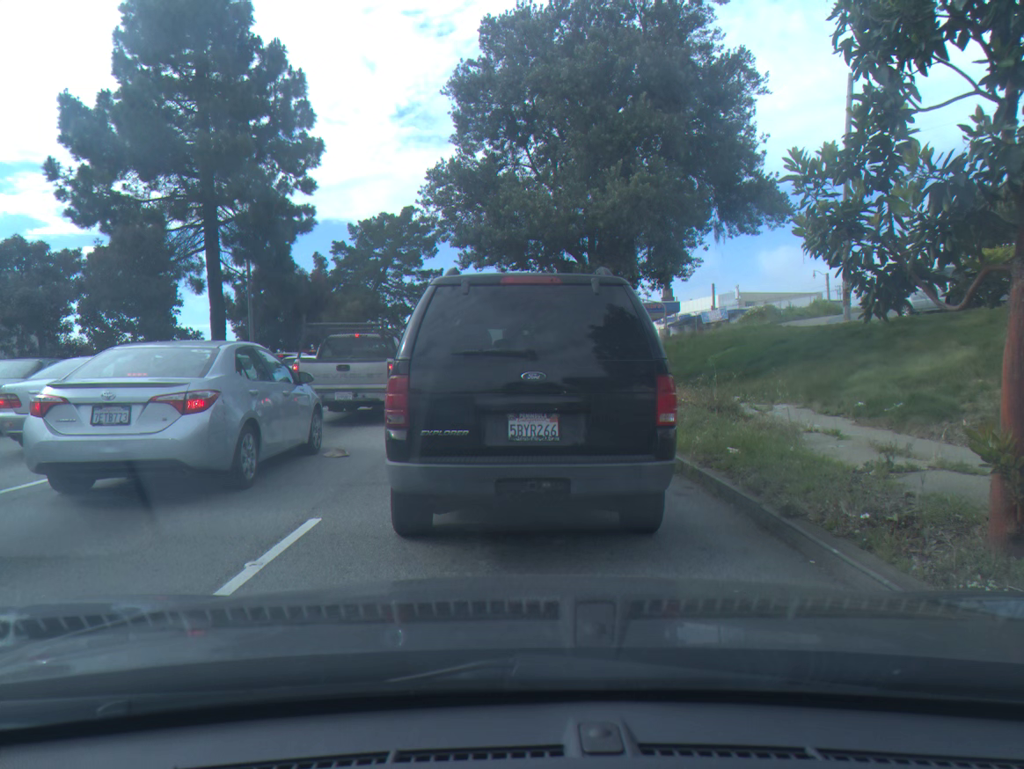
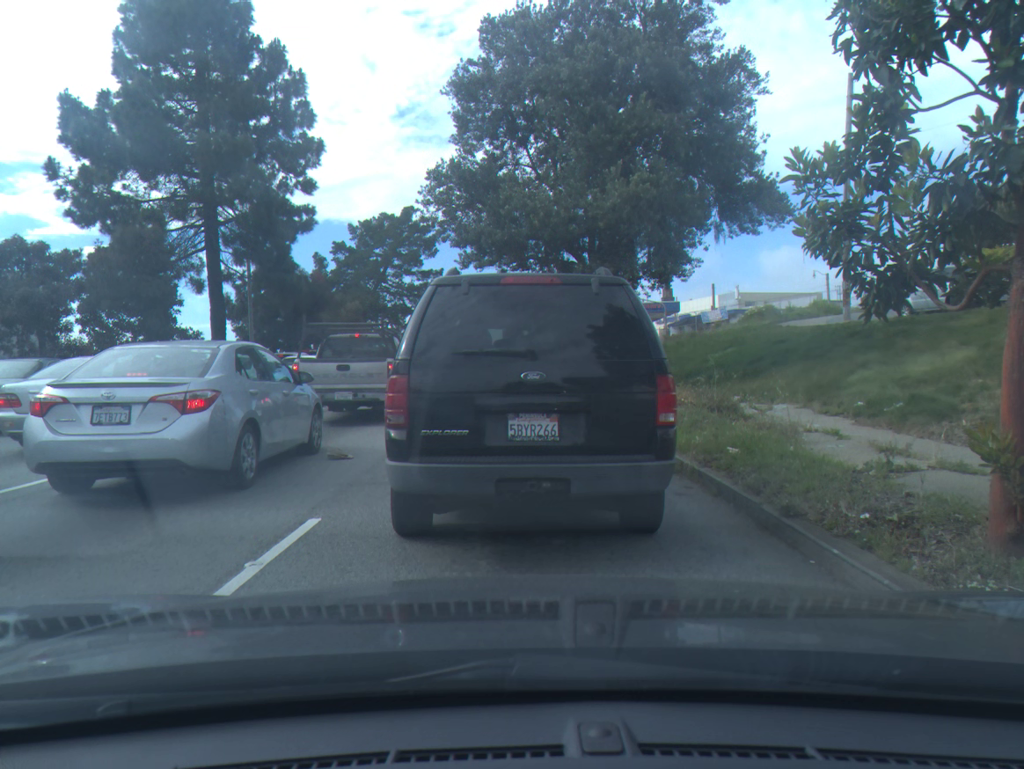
(0.0, 0.0) m; 0°
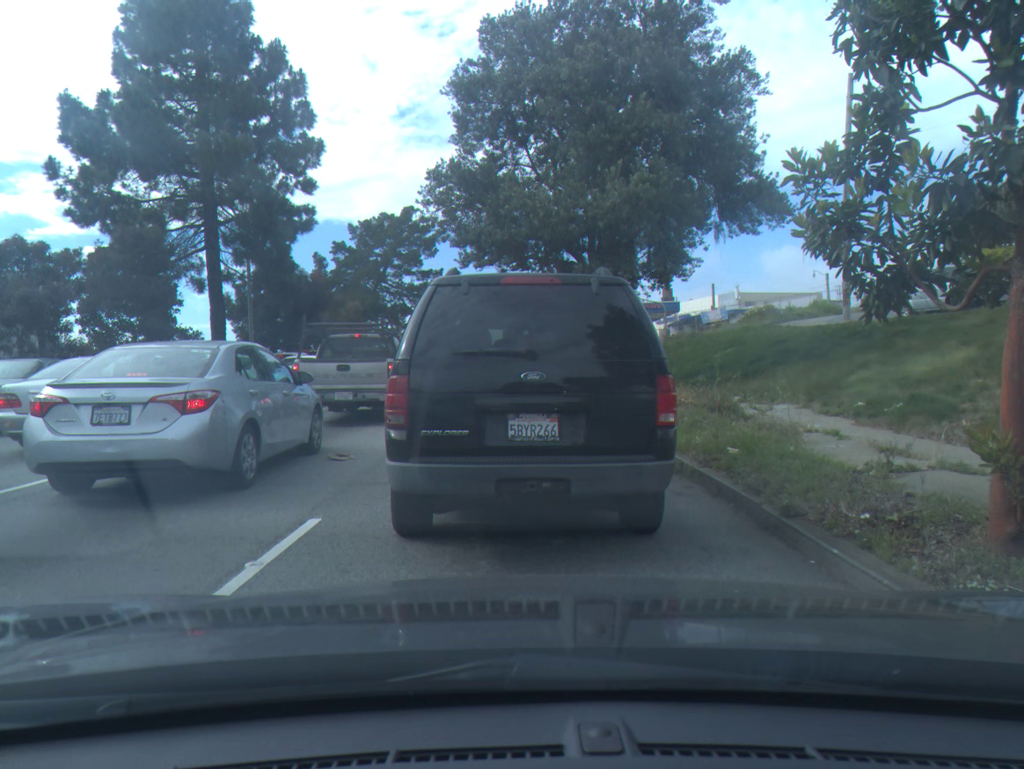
(0.0, 0.0) m; 0°
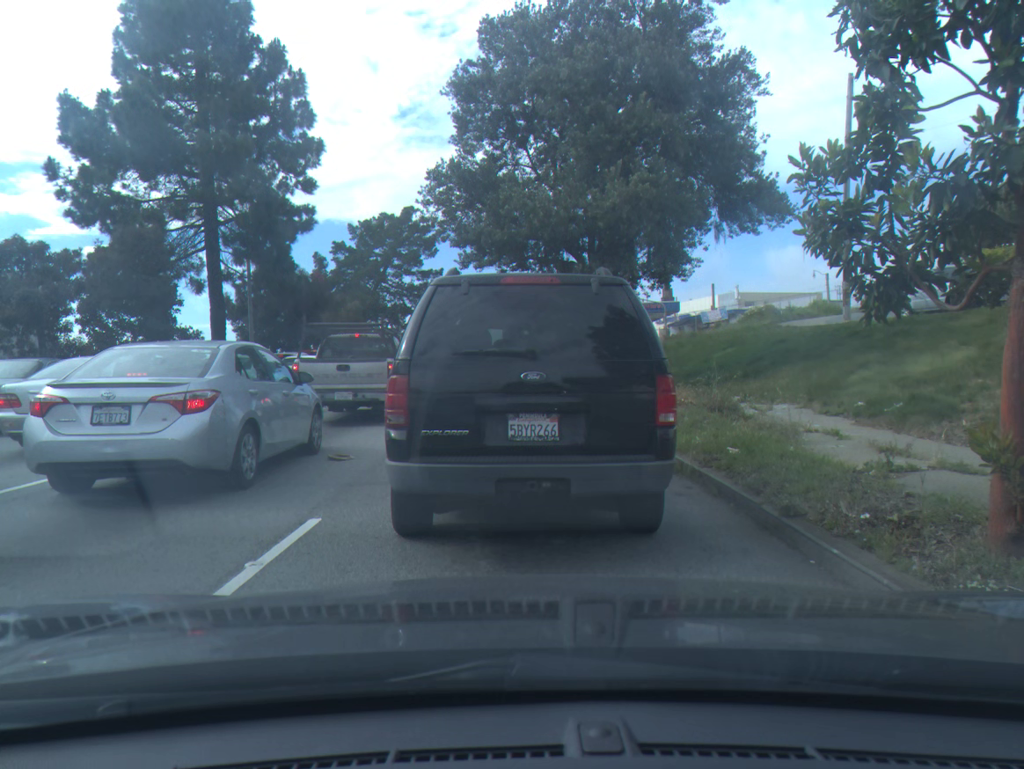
(0.0, 0.0) m; 0°
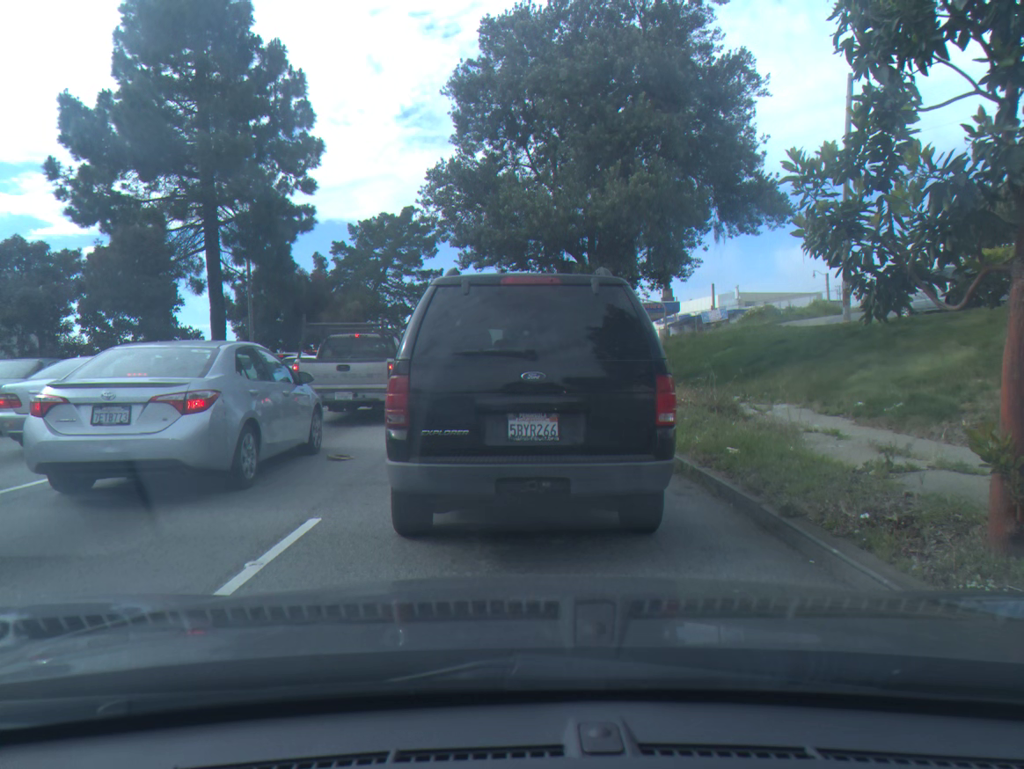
(0.0, 0.0) m; 0°
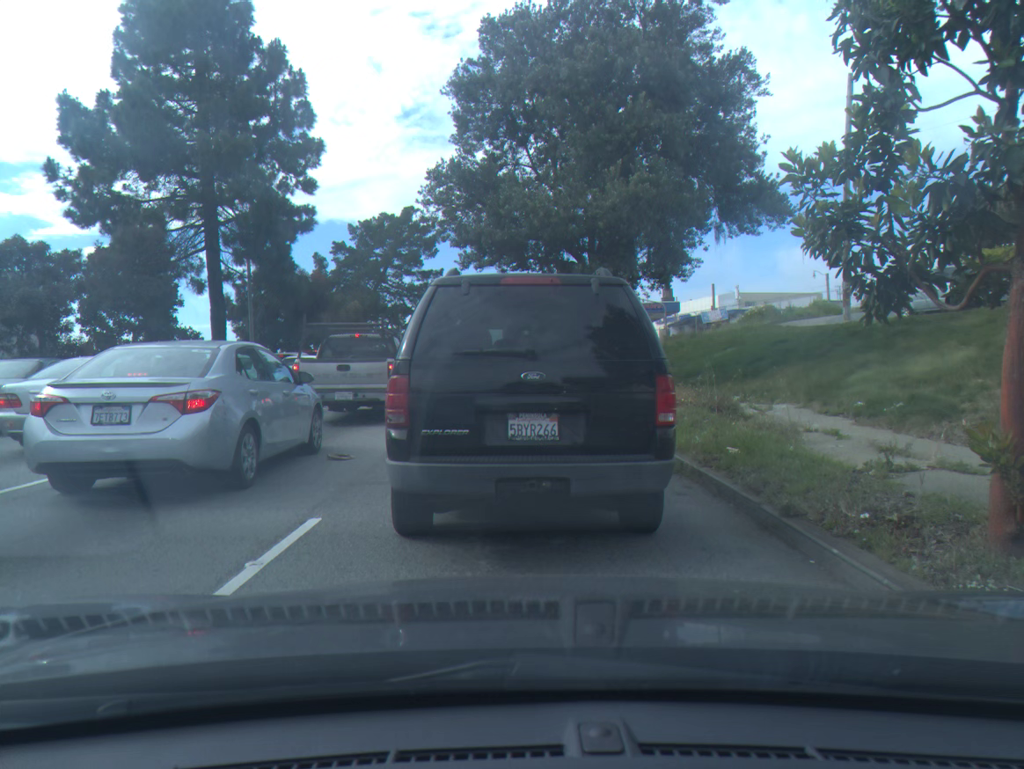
(0.0, 0.0) m; 0°
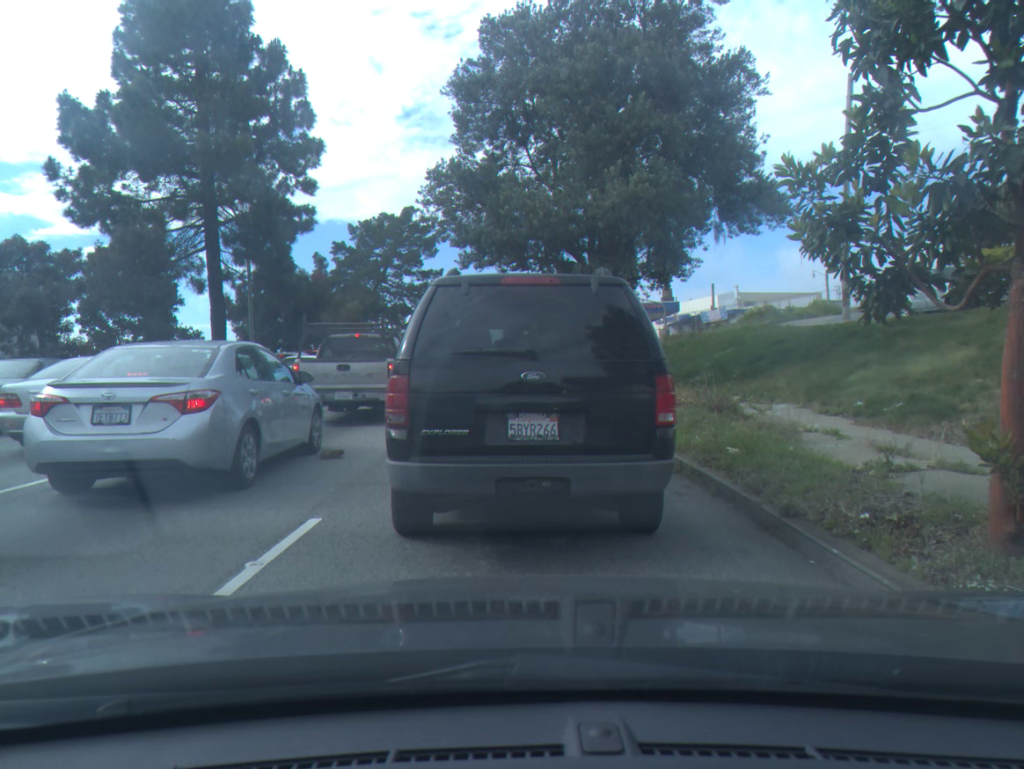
(0.0, 0.0) m; 0°
